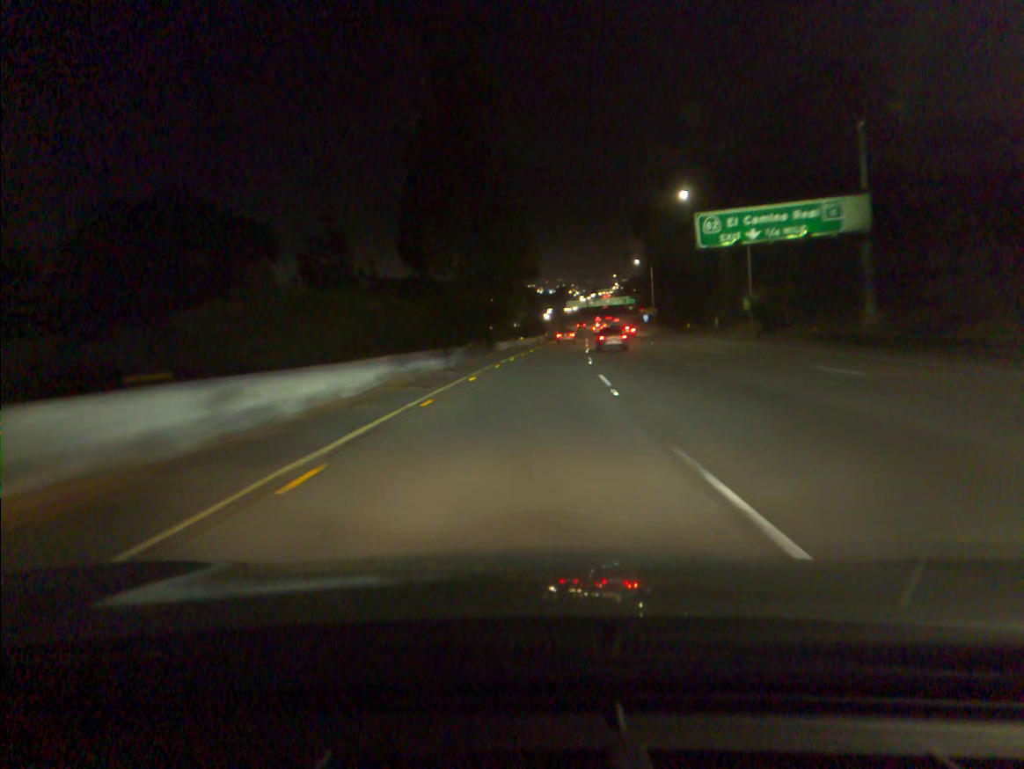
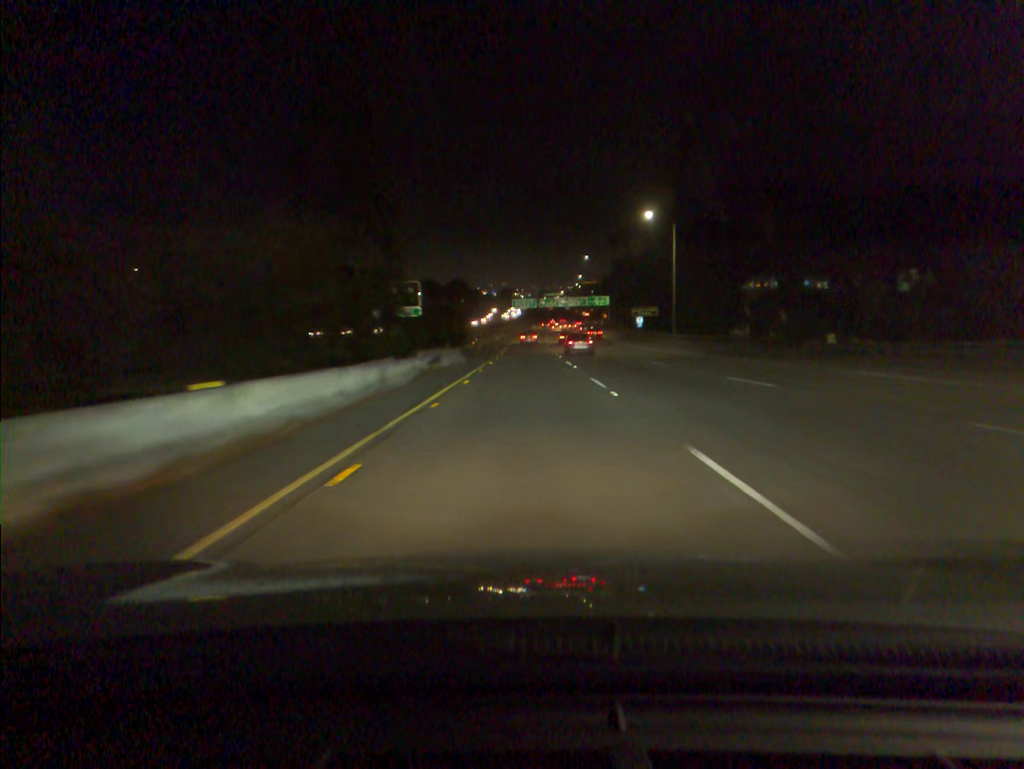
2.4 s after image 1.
(+2.4, +59.5) m; +4°
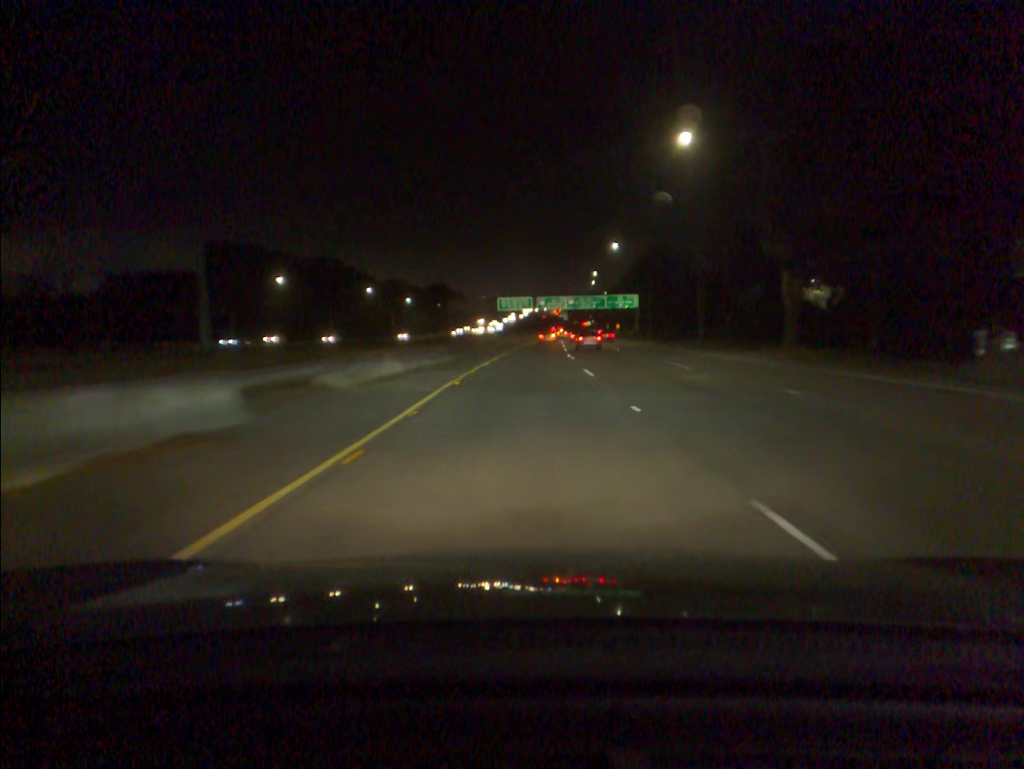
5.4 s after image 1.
(+0.4, +77.3) m; +1°
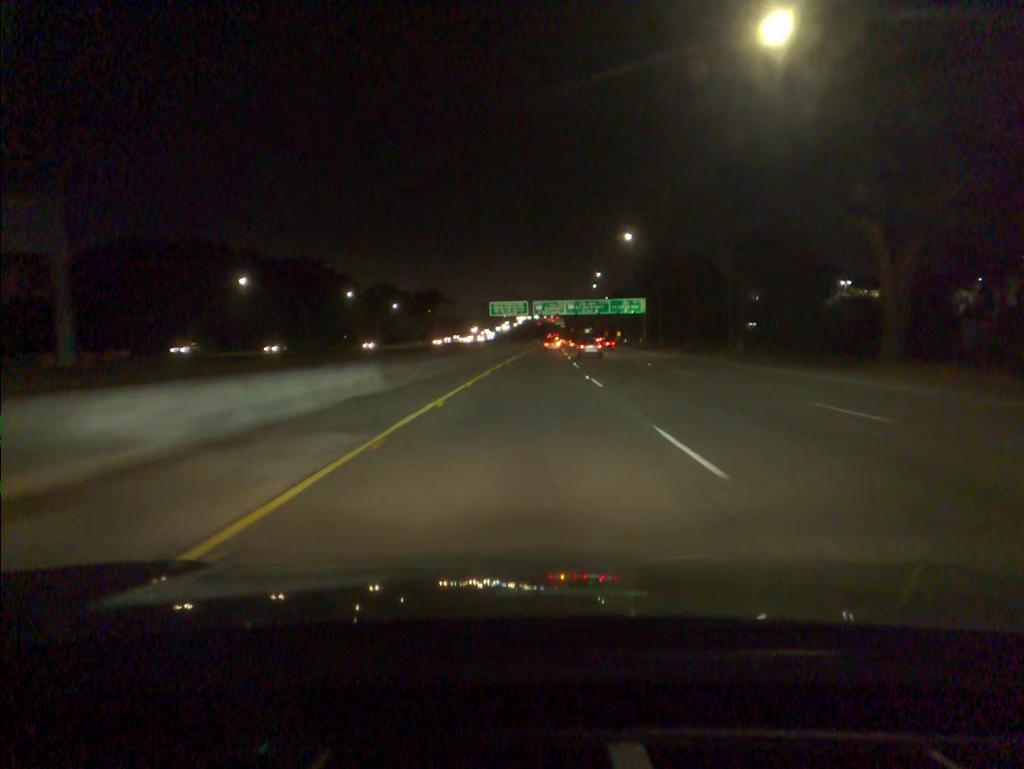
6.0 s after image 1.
(+0.1, +15.9) m; 0°
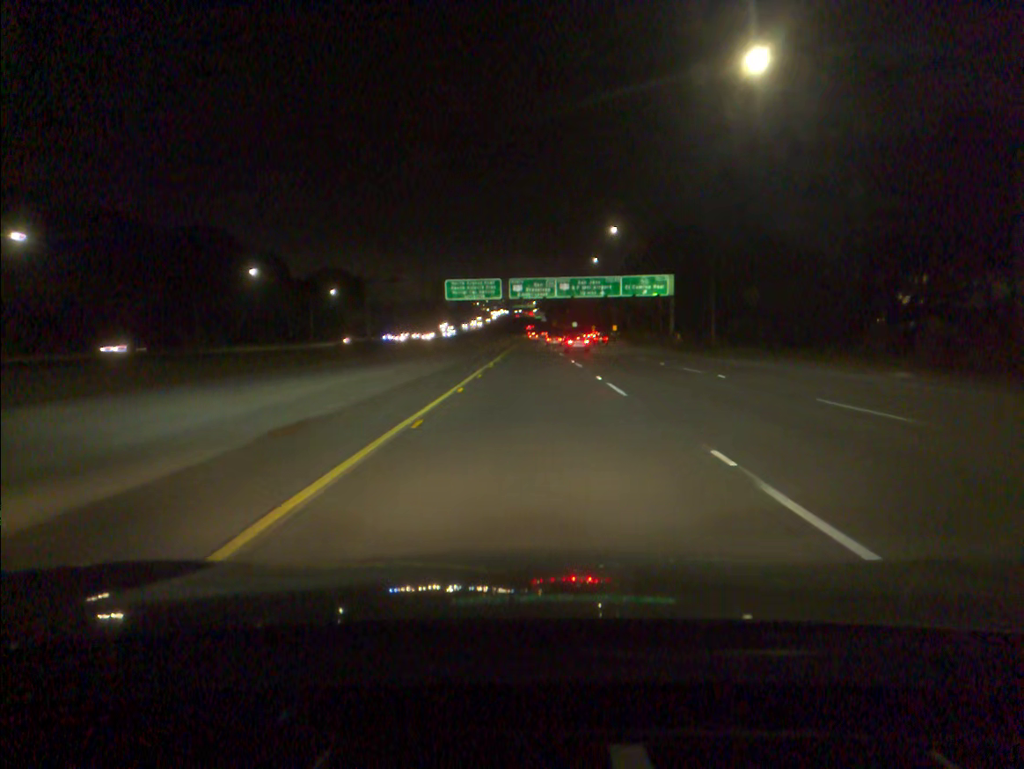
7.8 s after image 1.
(+0.7, +48.8) m; +2°
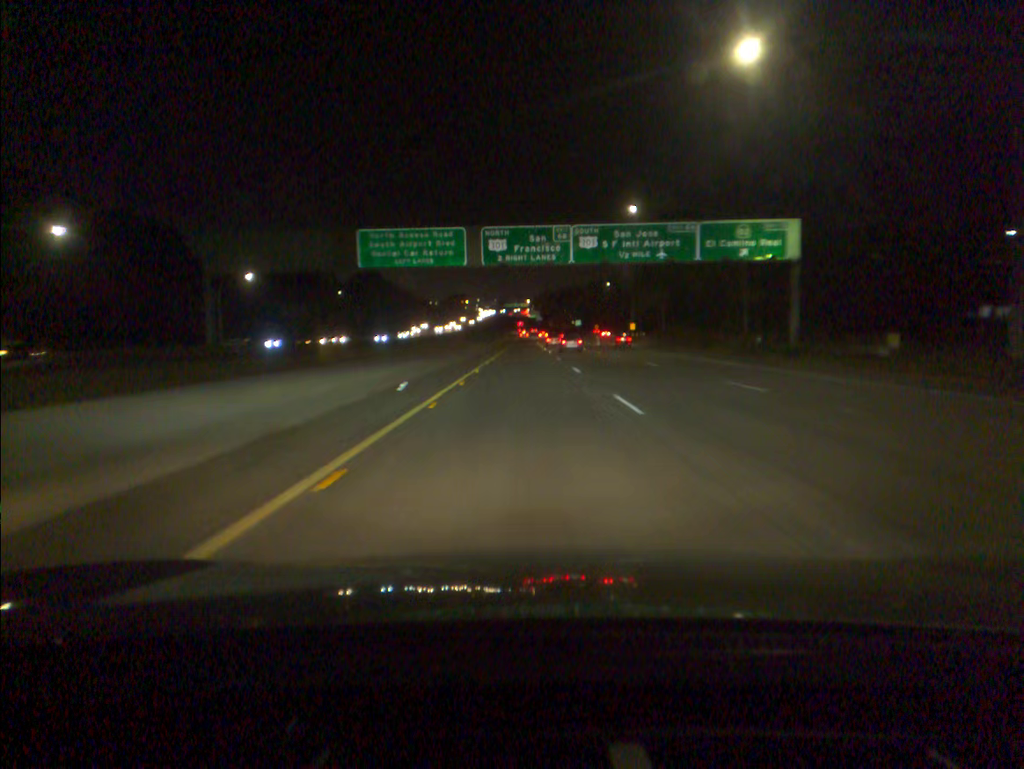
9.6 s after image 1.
(+0.3, +50.3) m; +1°
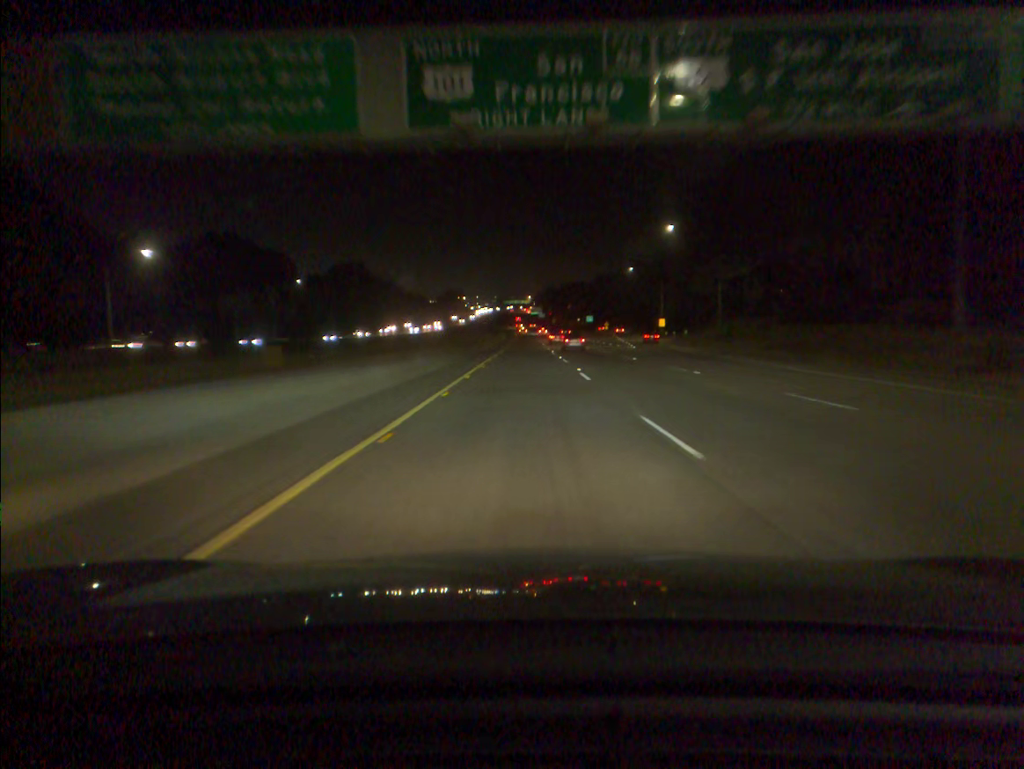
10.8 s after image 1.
(-0.1, +34.5) m; 0°
